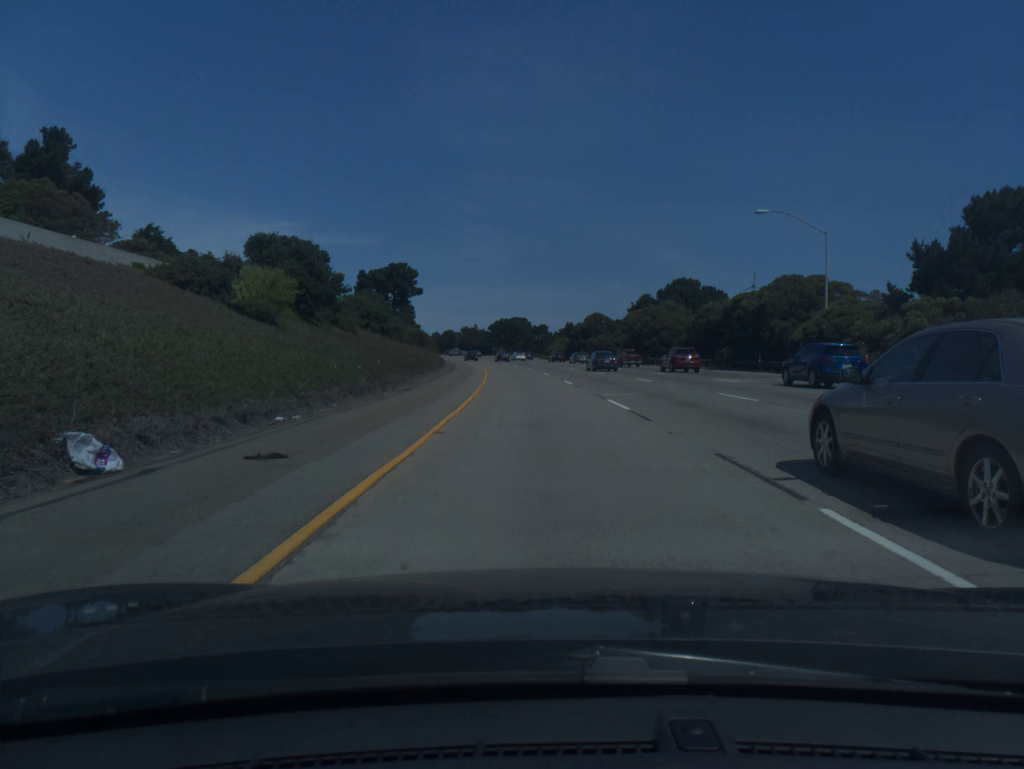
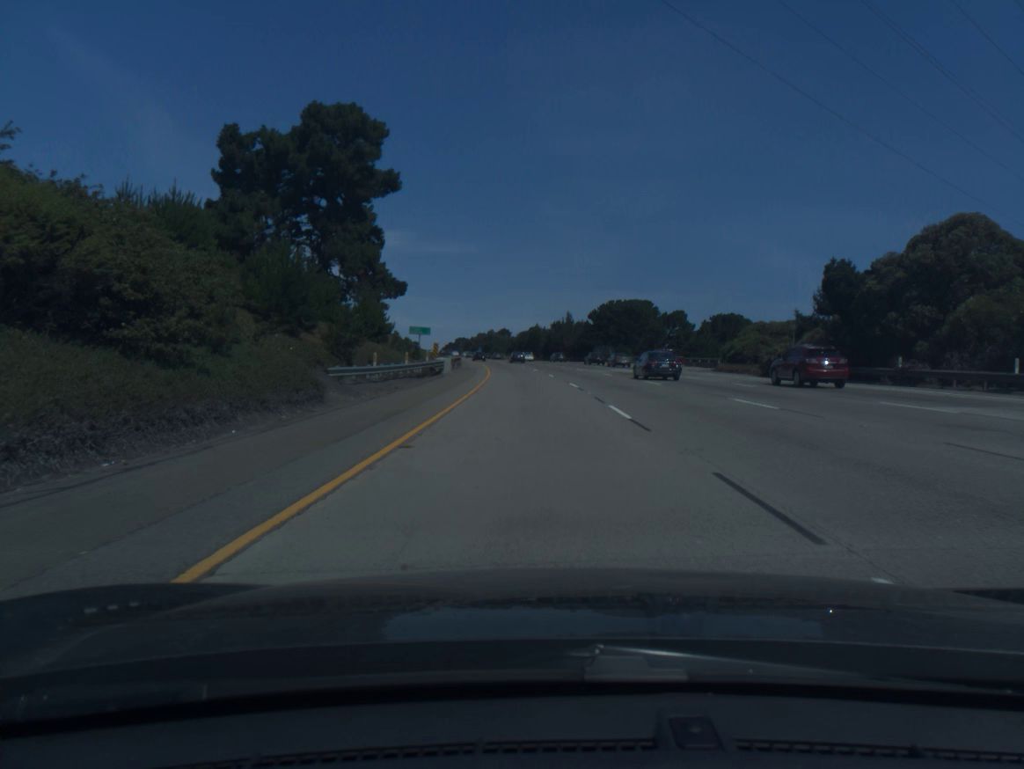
(-5.5, +88.7) m; -7°
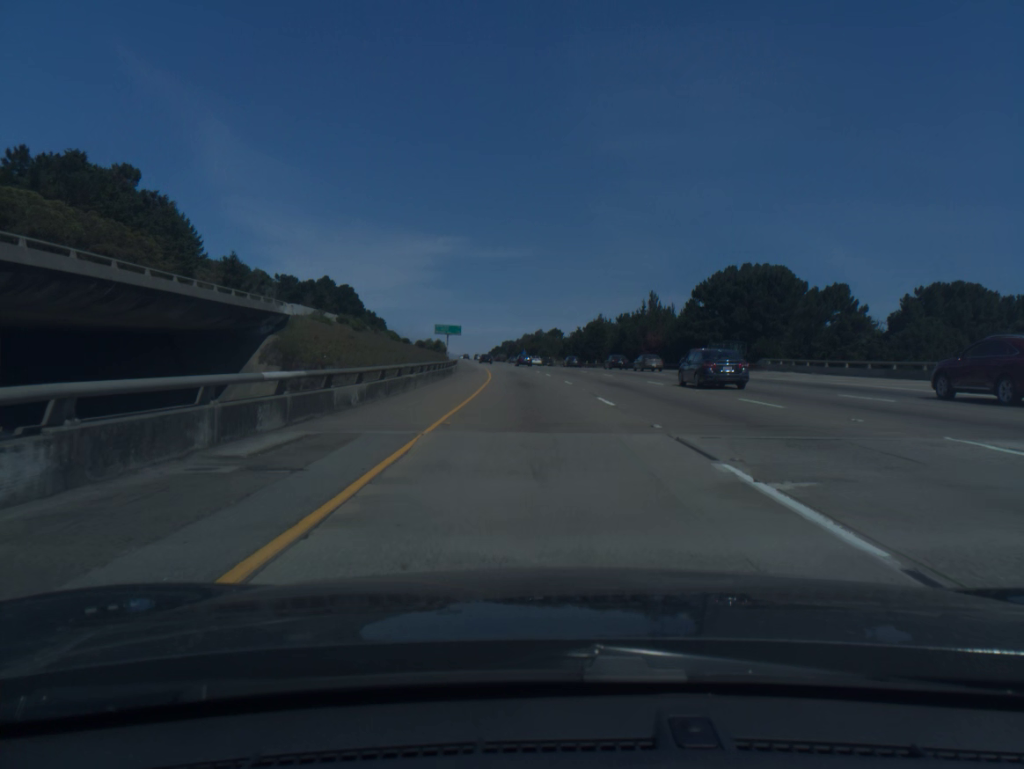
(-1.9, +54.4) m; -4°
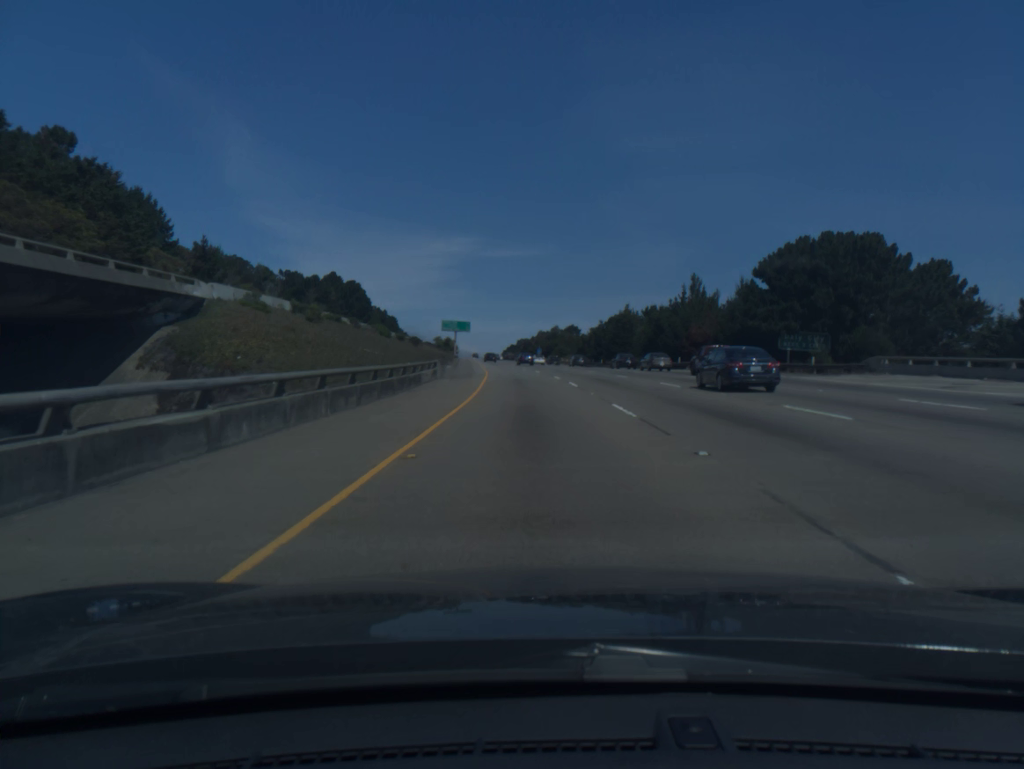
(-0.2, +18.4) m; -1°
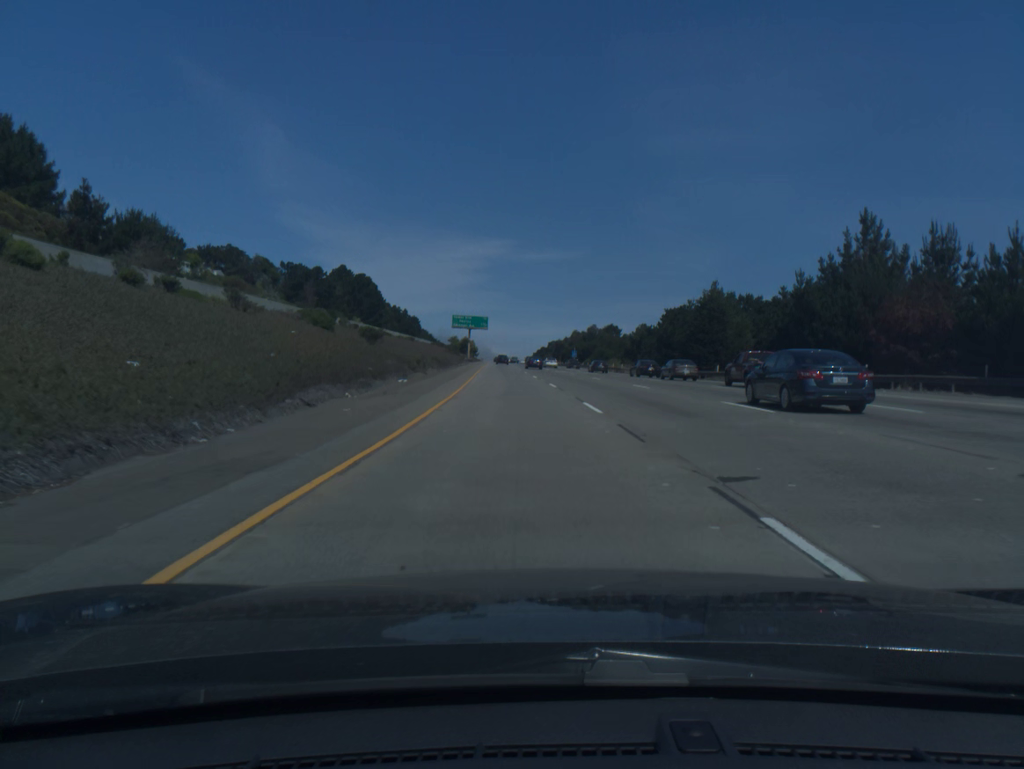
(-0.7, +36.6) m; -2°
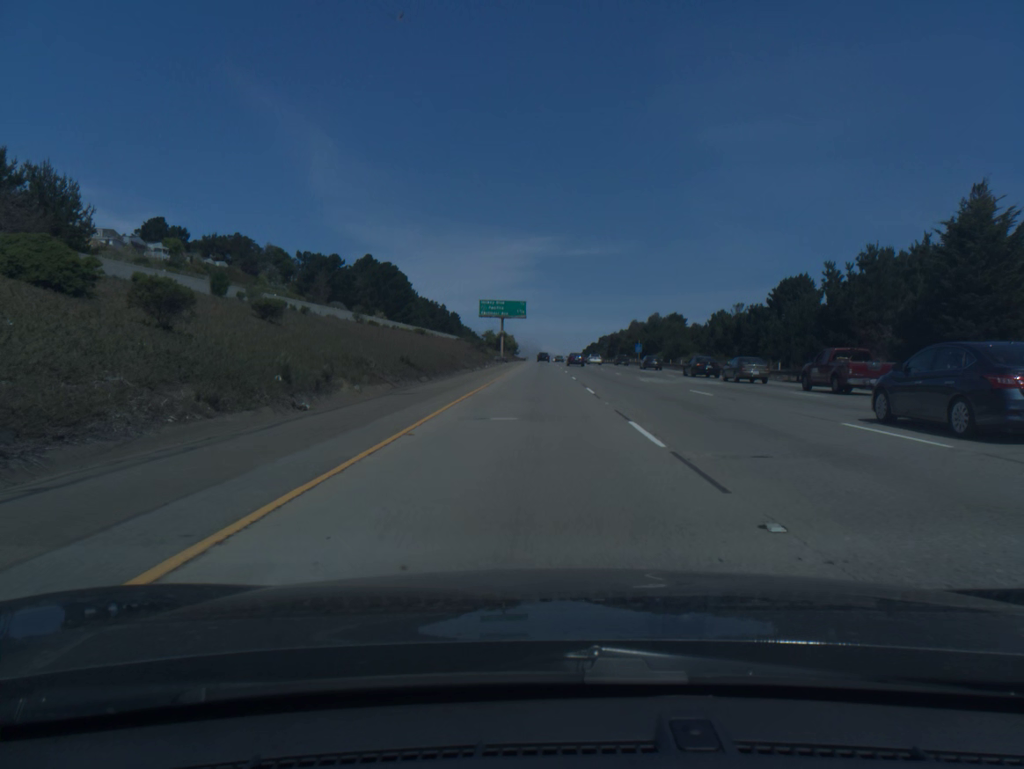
(-1.1, +35.5) m; -3°
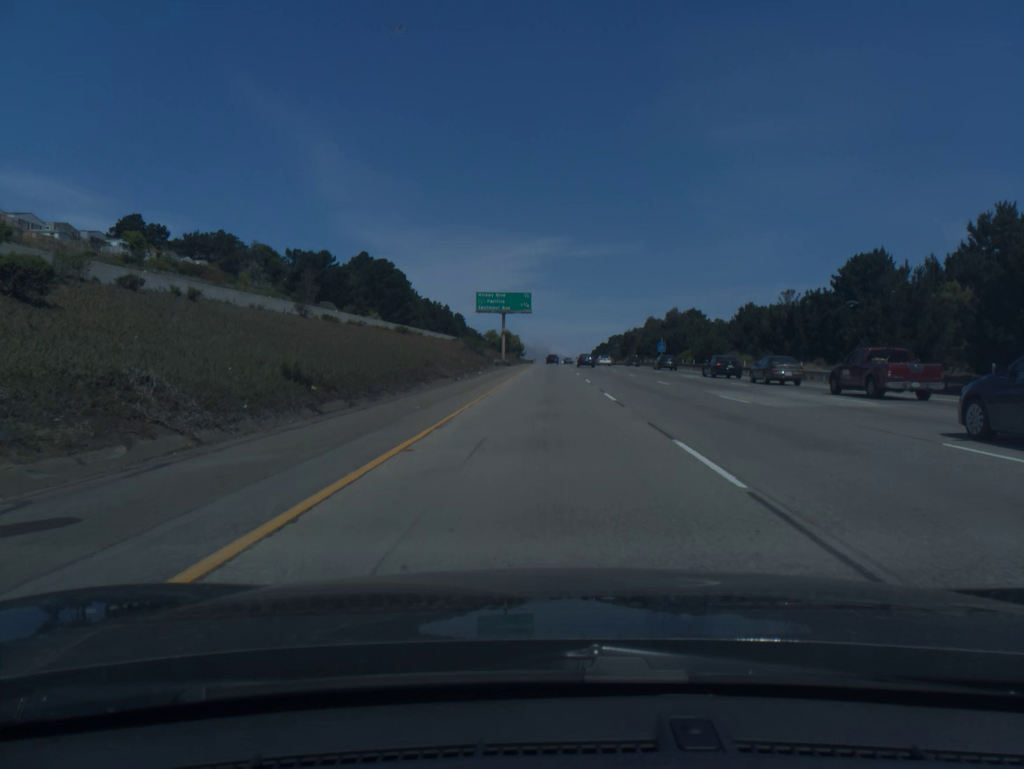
(-0.1, +17.5) m; -1°
